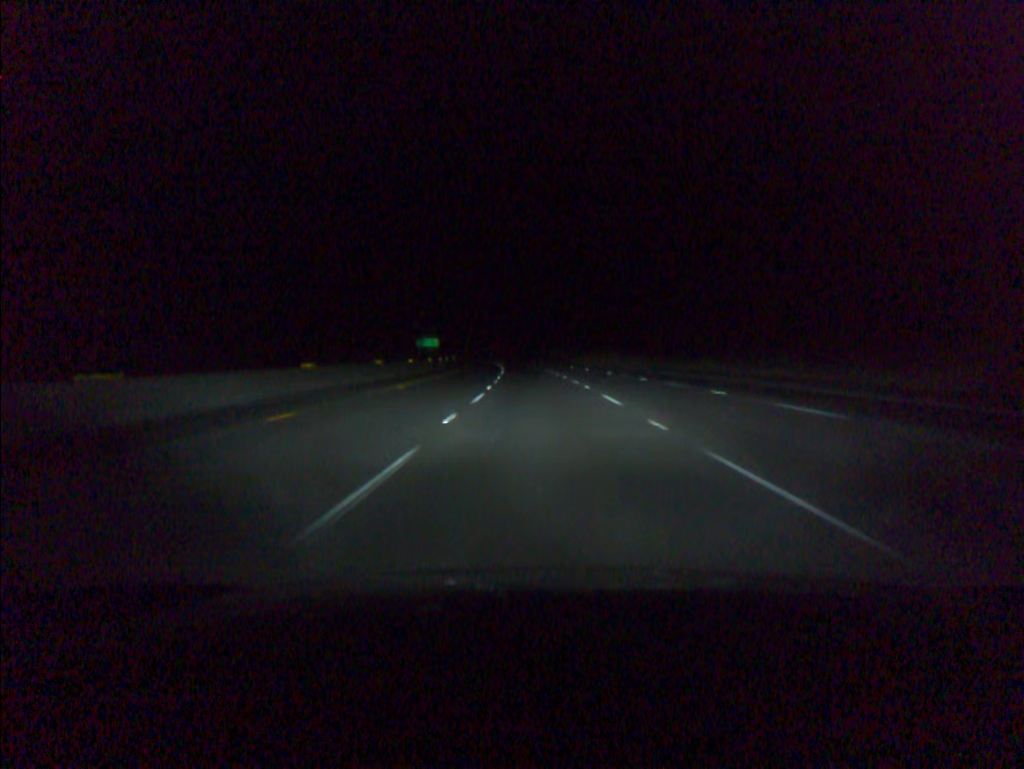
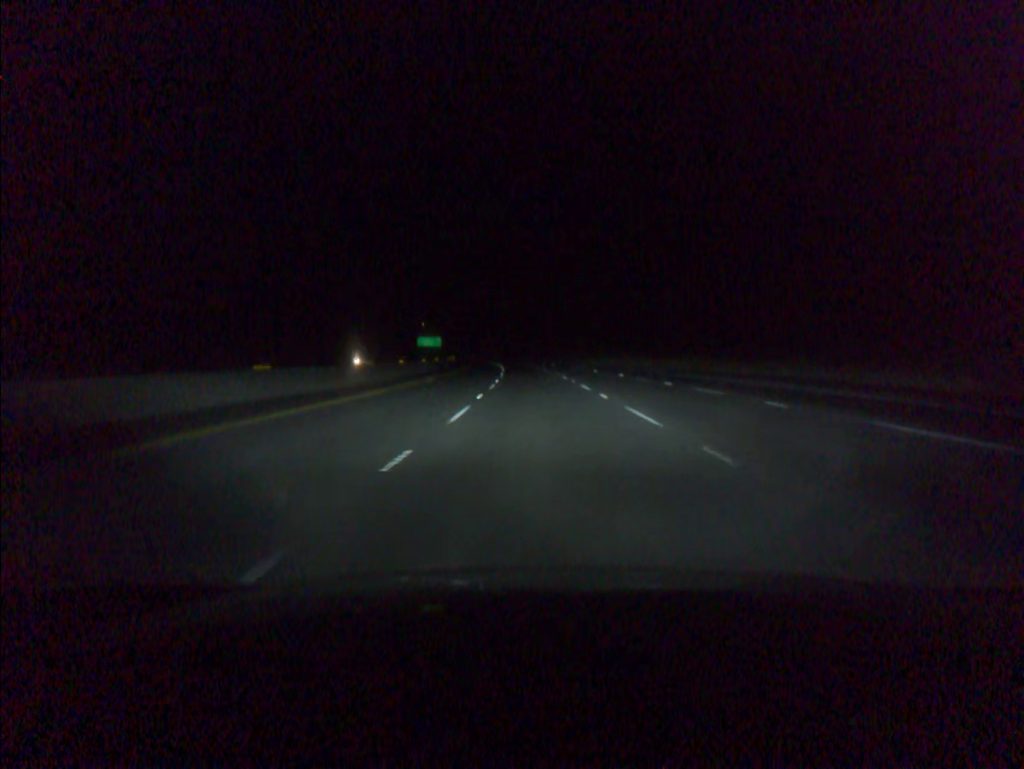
(-0.2, +20.5) m; -1°
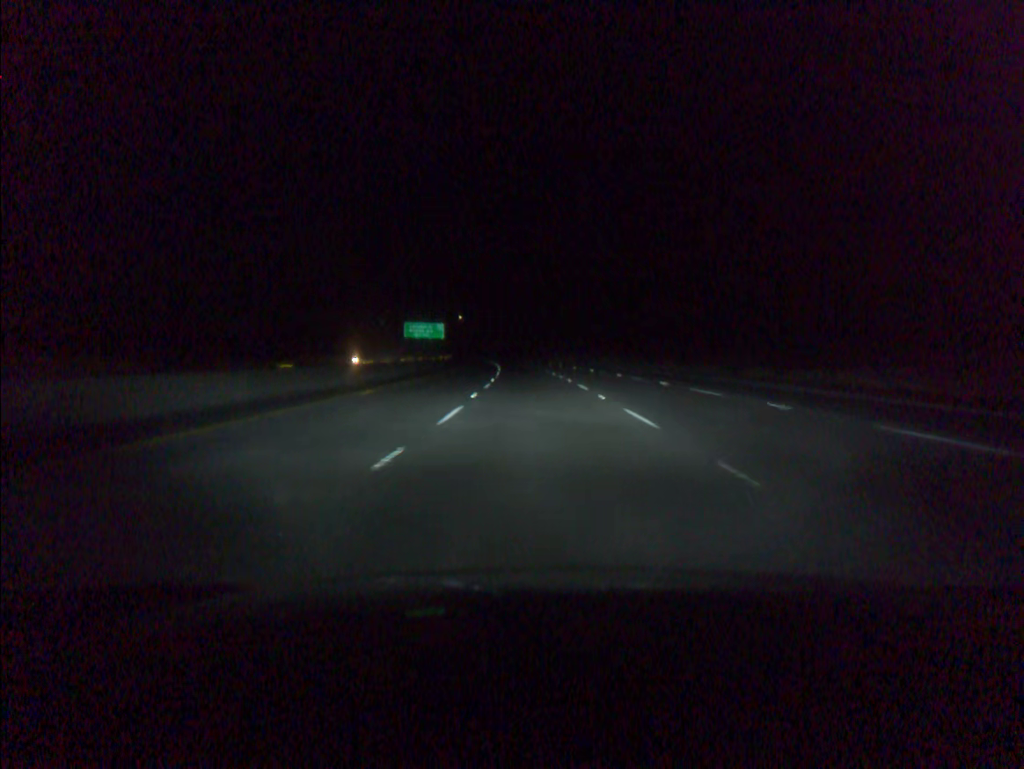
(-3.4, +102.1) m; -4°
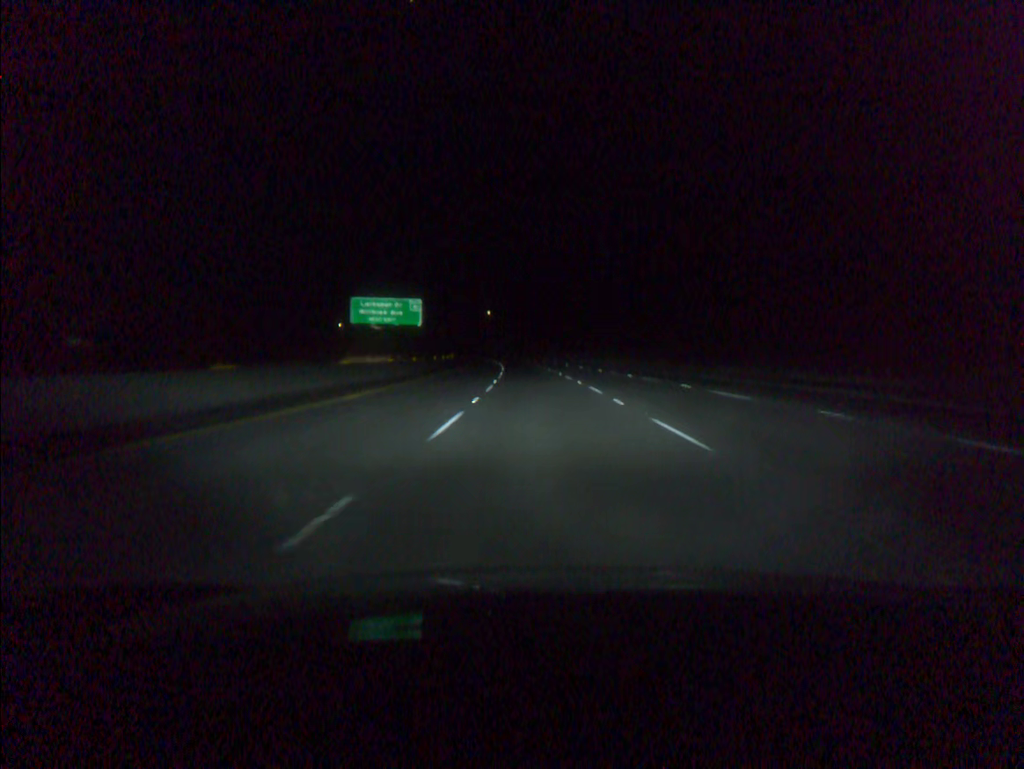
(-1.5, +61.3) m; -3°
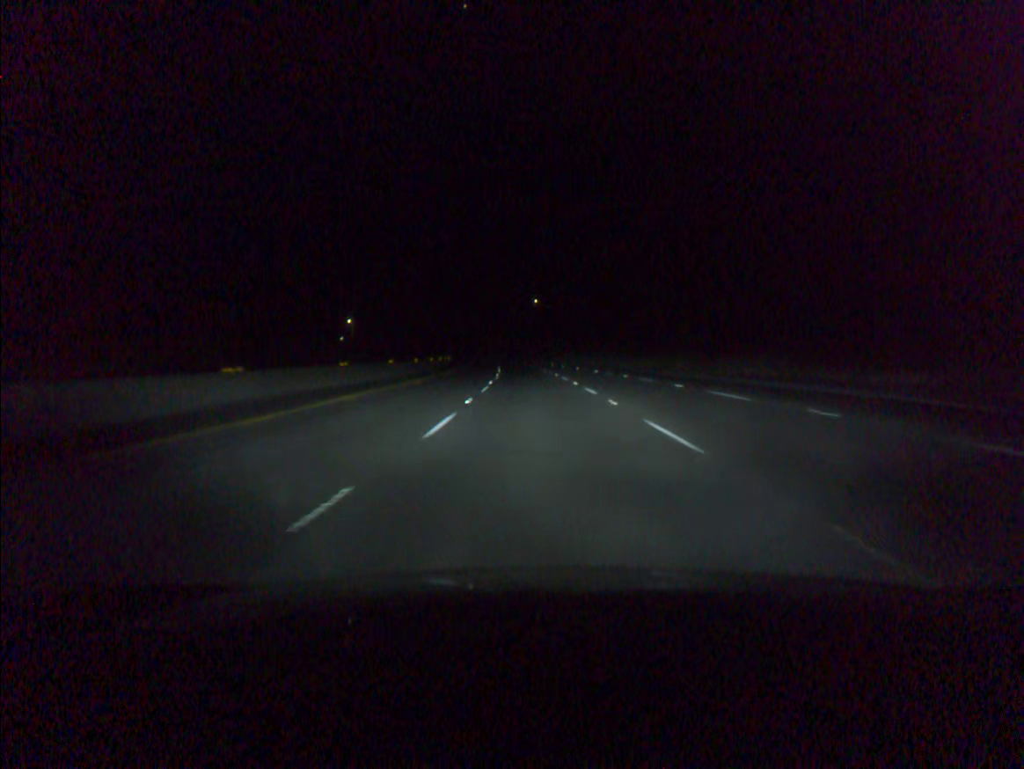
(-3.5, +102.0) m; -4°
